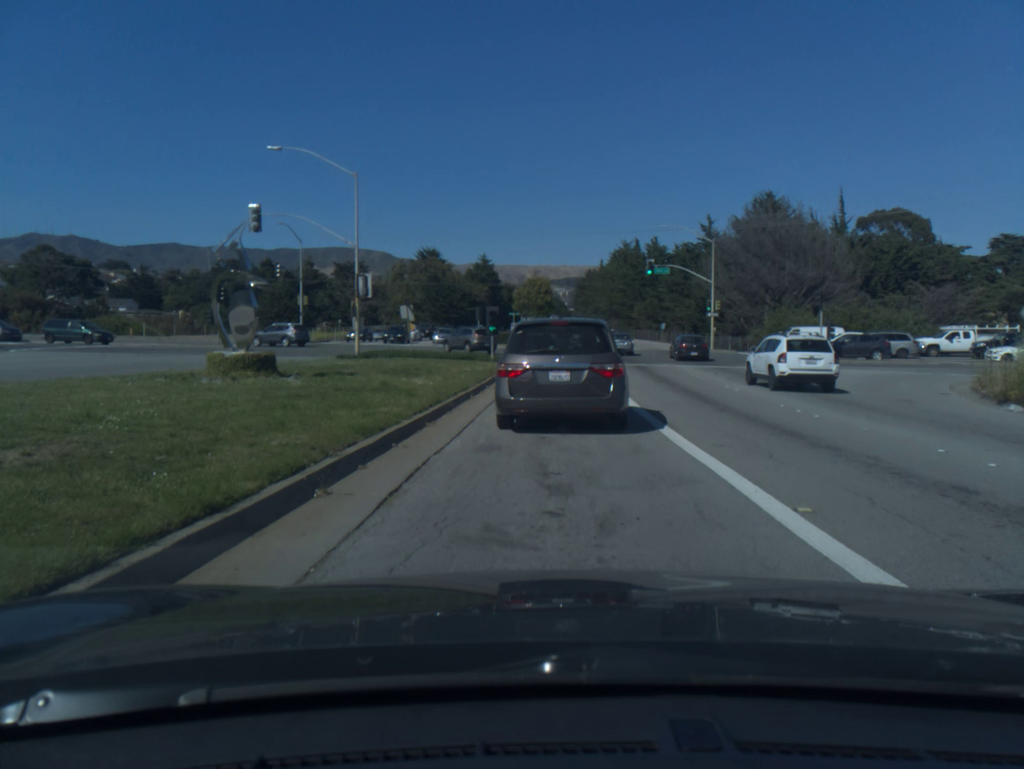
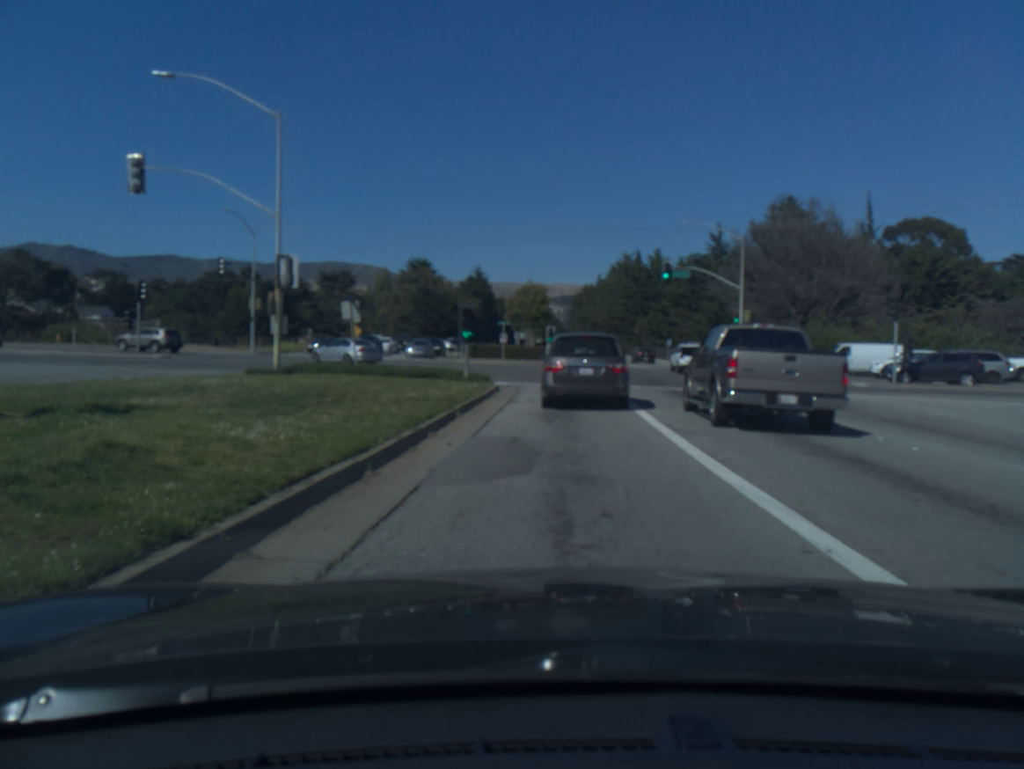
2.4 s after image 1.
(-0.2, +10.7) m; 0°
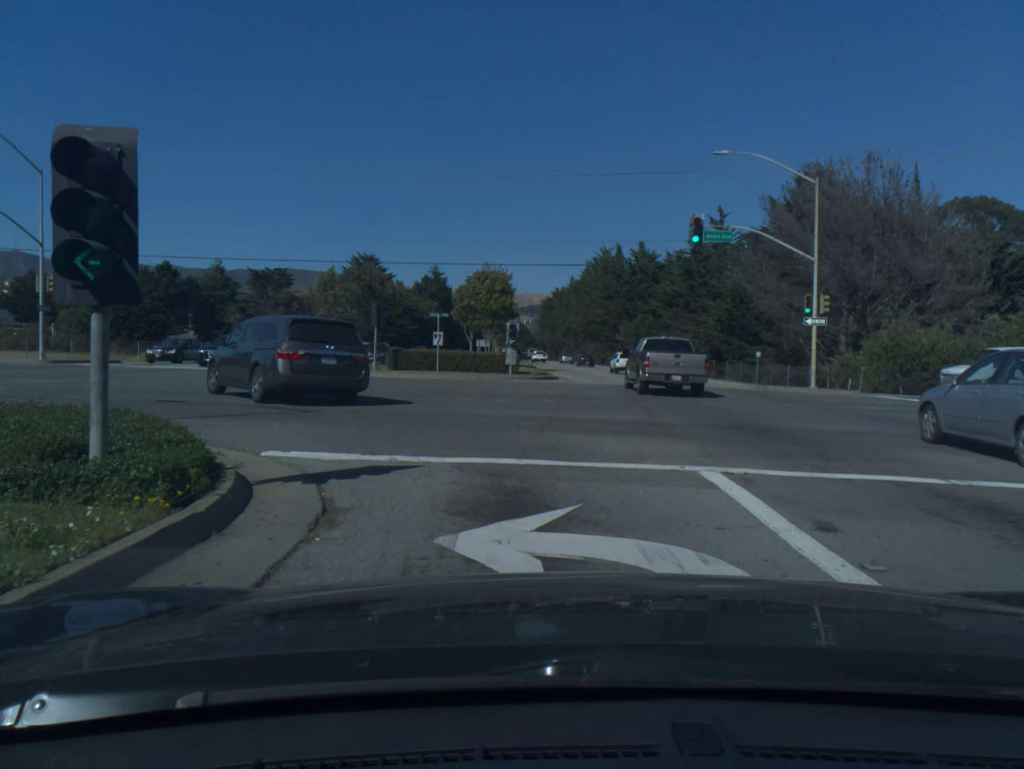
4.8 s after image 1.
(+0.5, +19.6) m; +2°
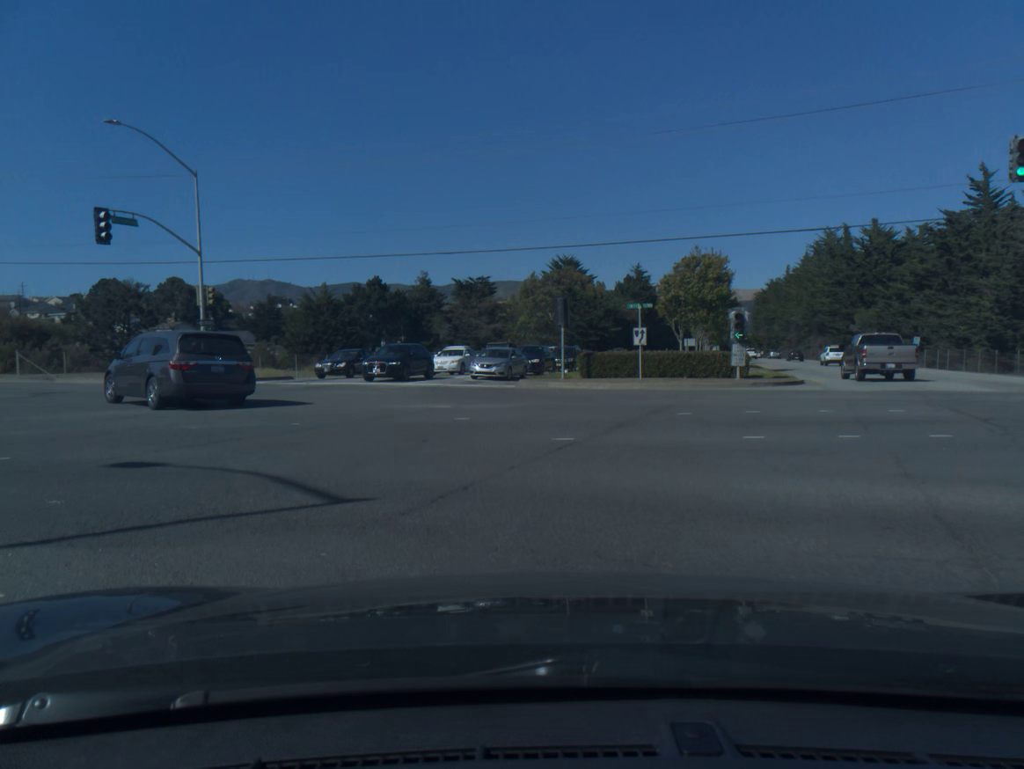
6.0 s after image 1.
(-0.9, +8.4) m; -20°
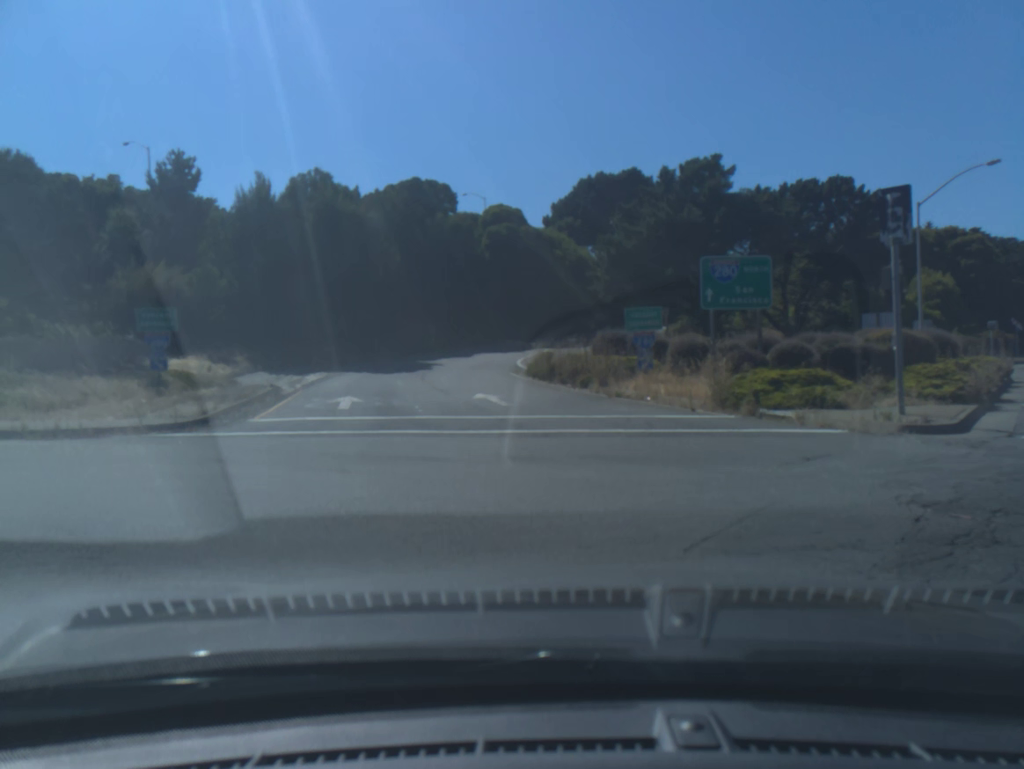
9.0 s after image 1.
(-14.5, +9.3) m; -99°
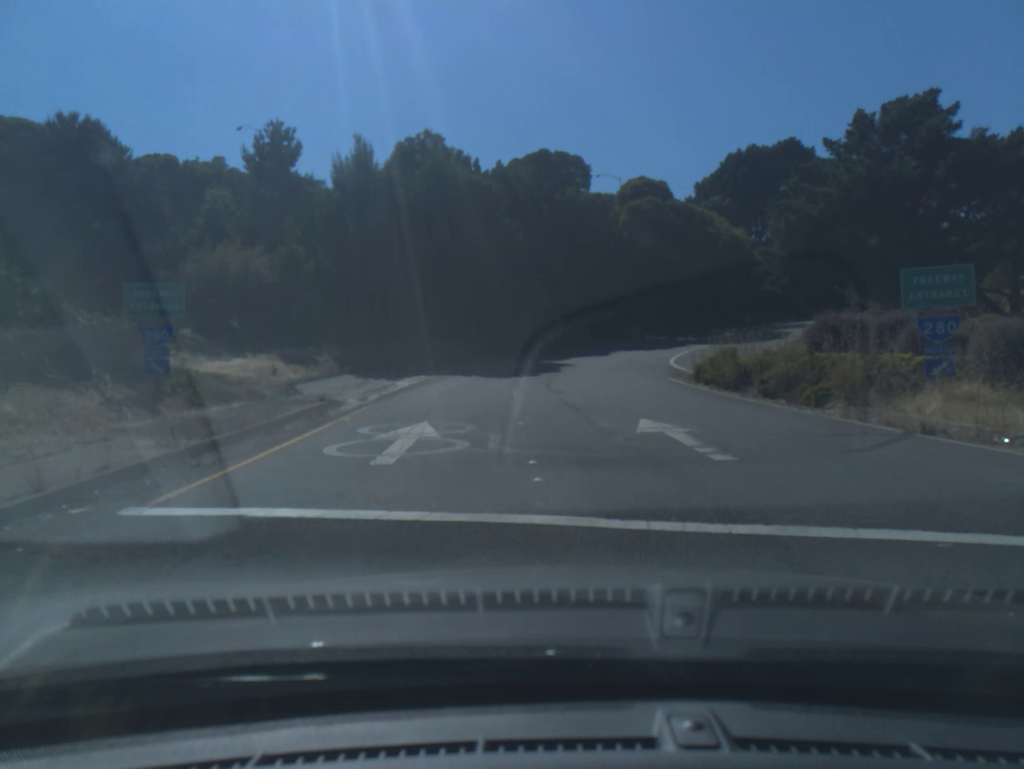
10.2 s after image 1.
(-0.9, +10.2) m; -6°
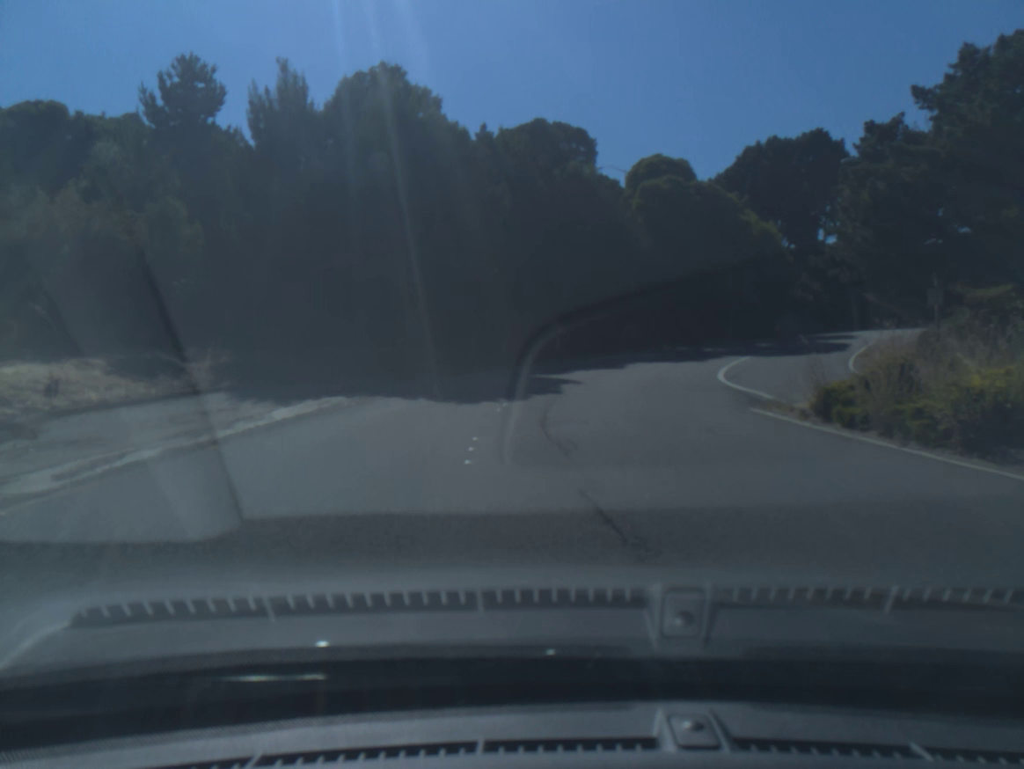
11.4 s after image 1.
(0.0, +12.2) m; 0°
